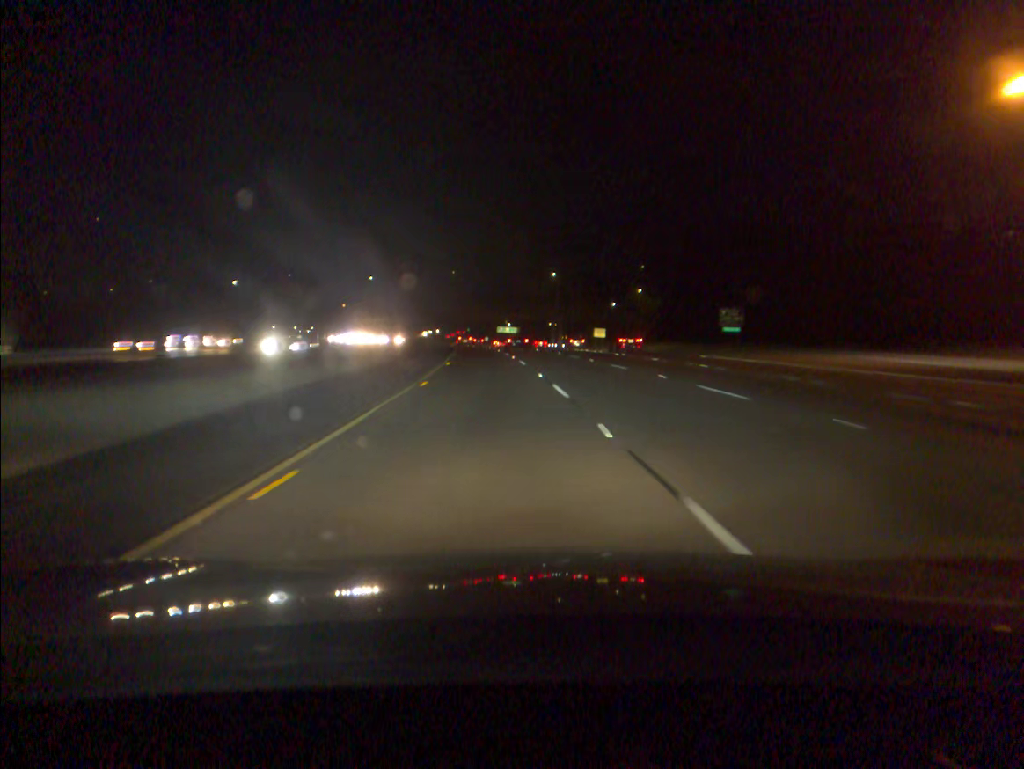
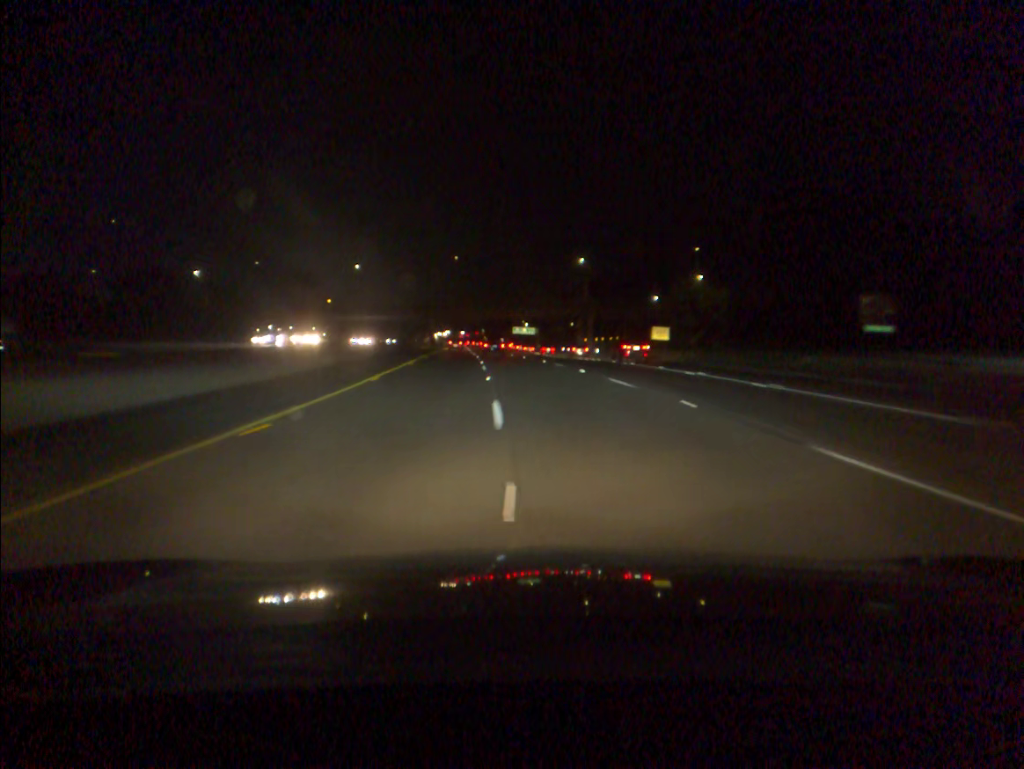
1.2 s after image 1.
(-0.4, +39.5) m; -1°
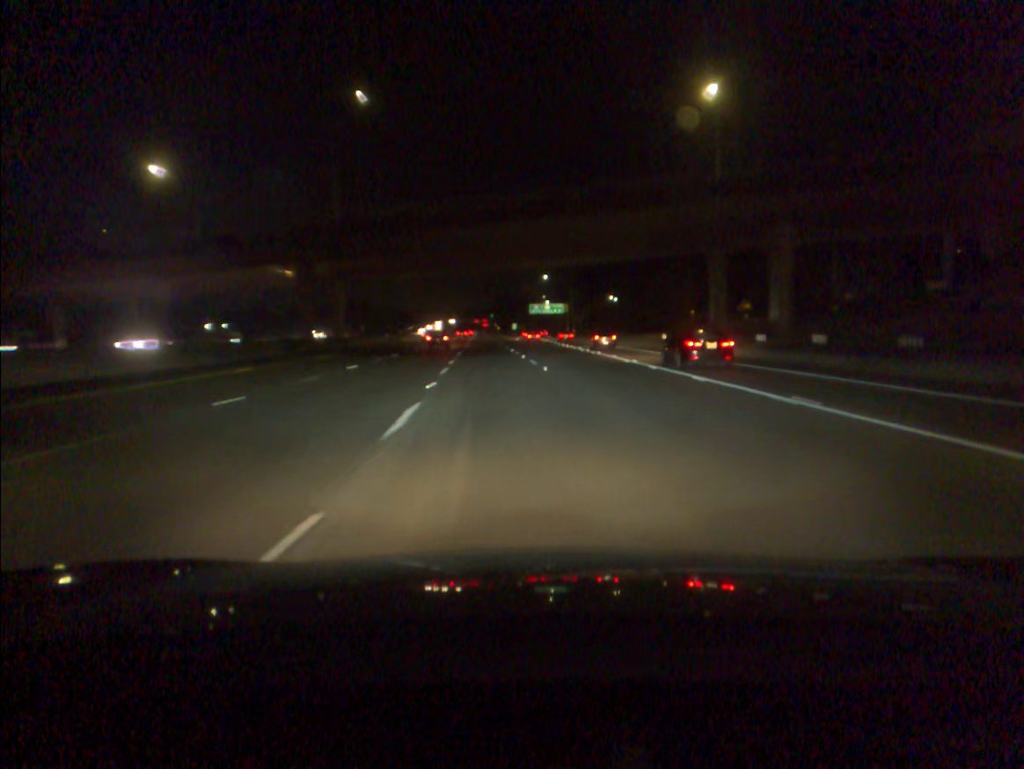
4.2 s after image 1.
(-1.9, +99.7) m; -1°
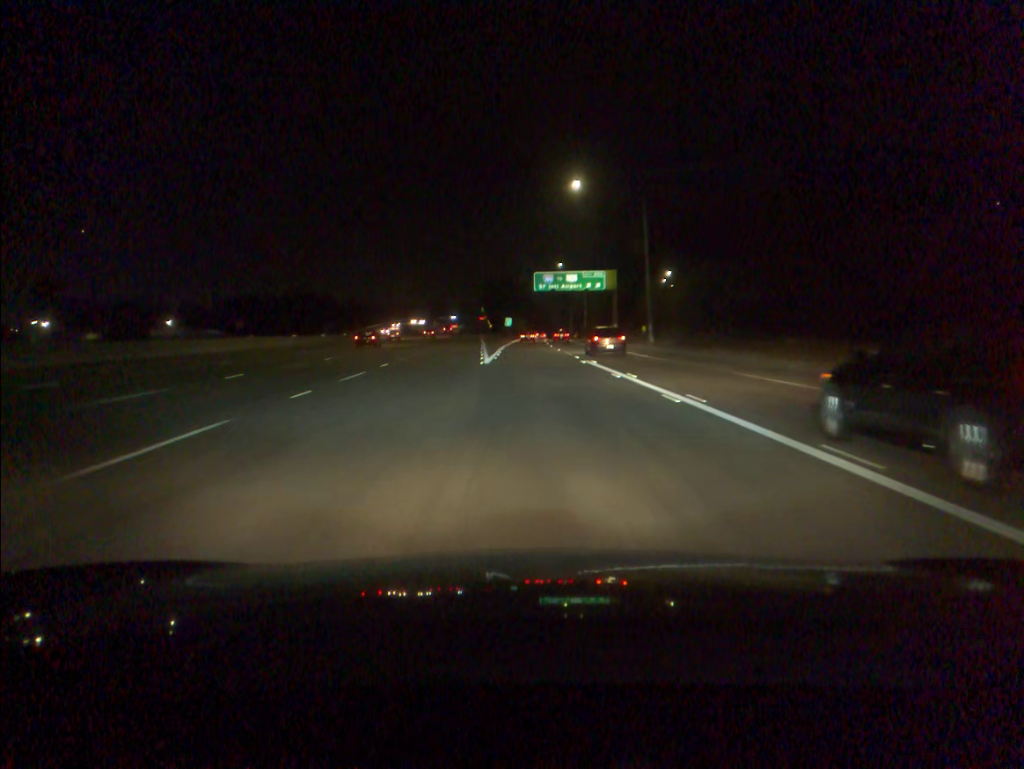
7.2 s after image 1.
(+0.4, +99.2) m; 0°
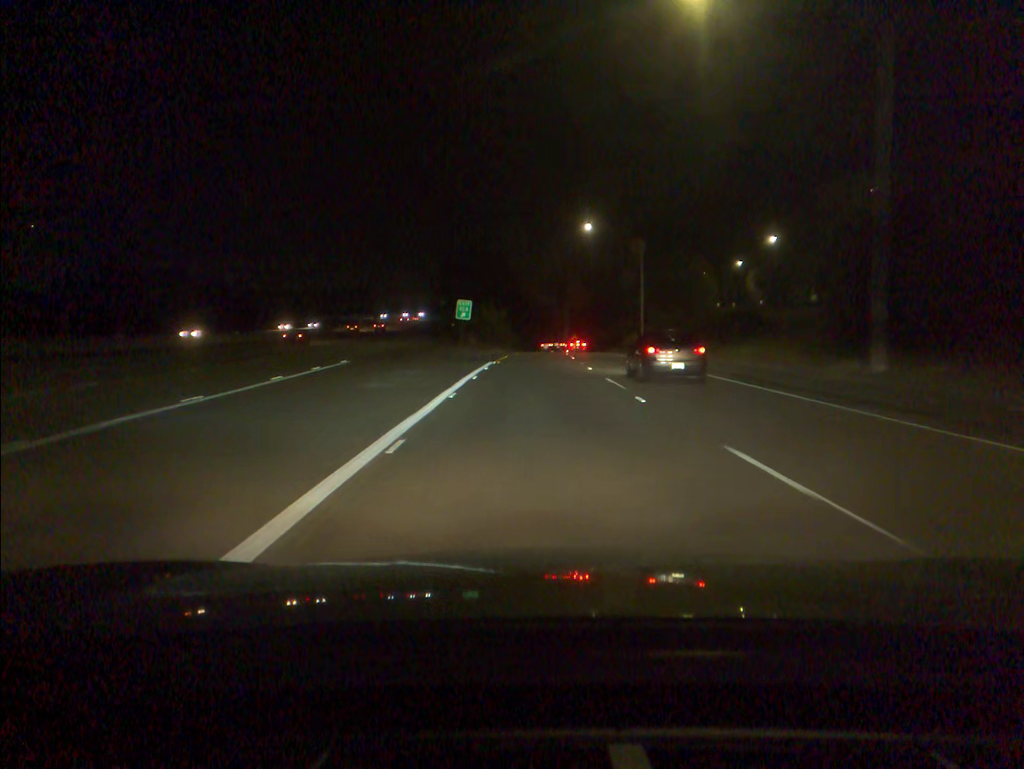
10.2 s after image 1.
(-0.3, +95.0) m; +1°
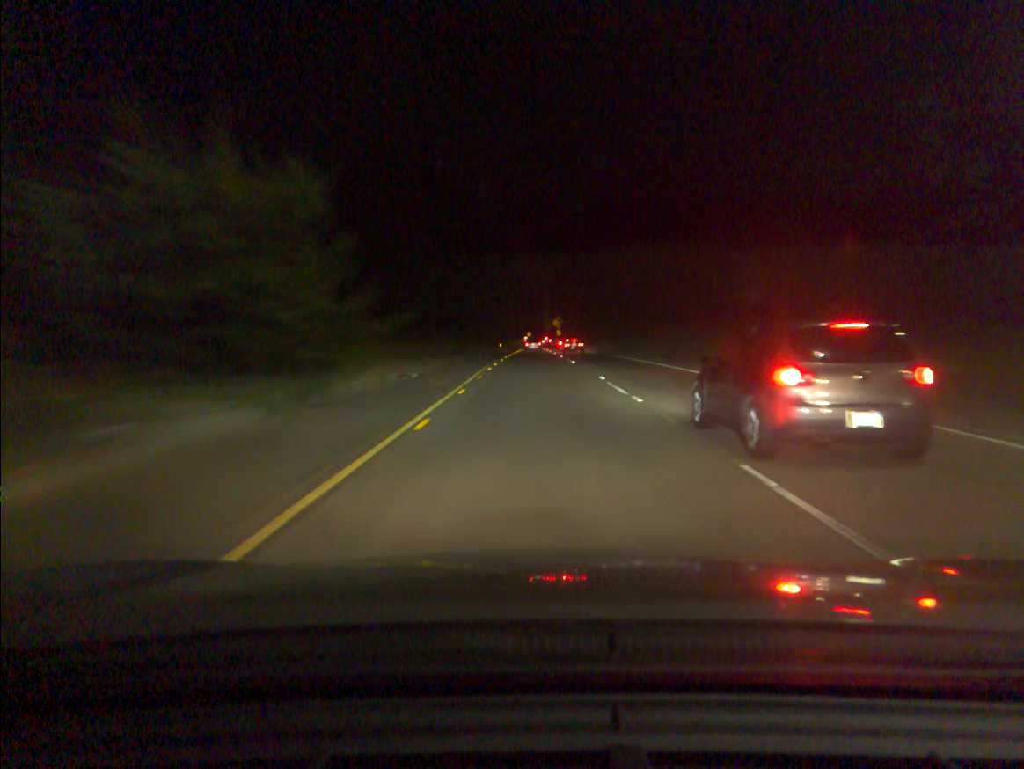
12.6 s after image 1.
(+1.3, +72.5) m; +2°
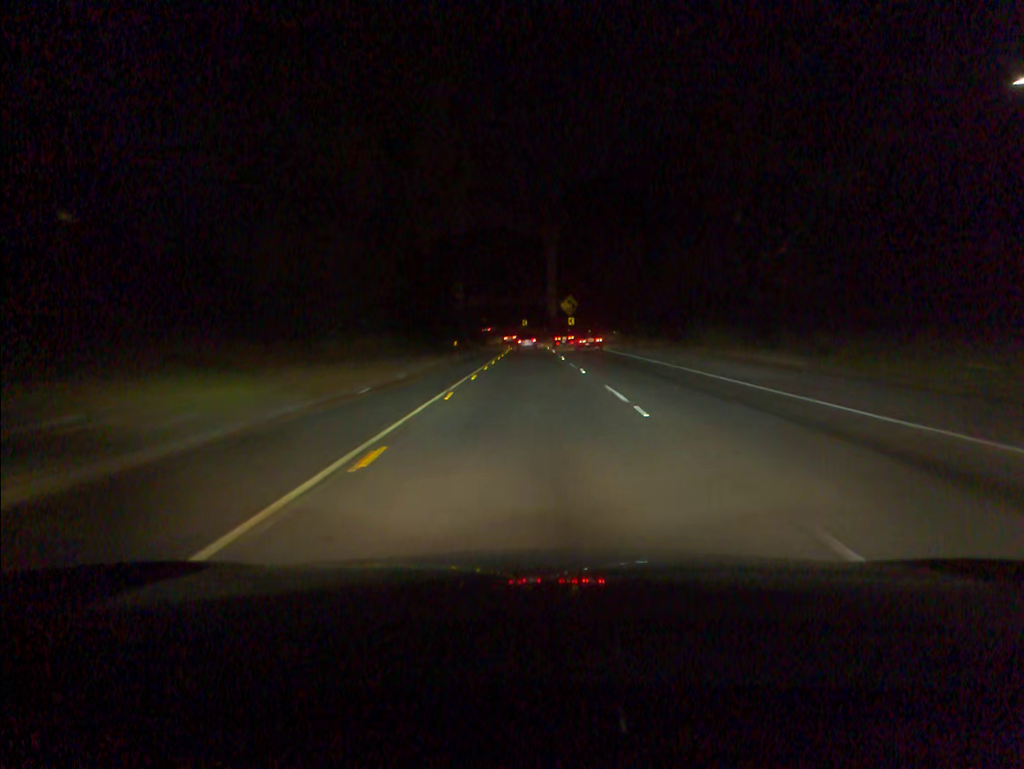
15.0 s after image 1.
(+0.4, +70.3) m; 0°
